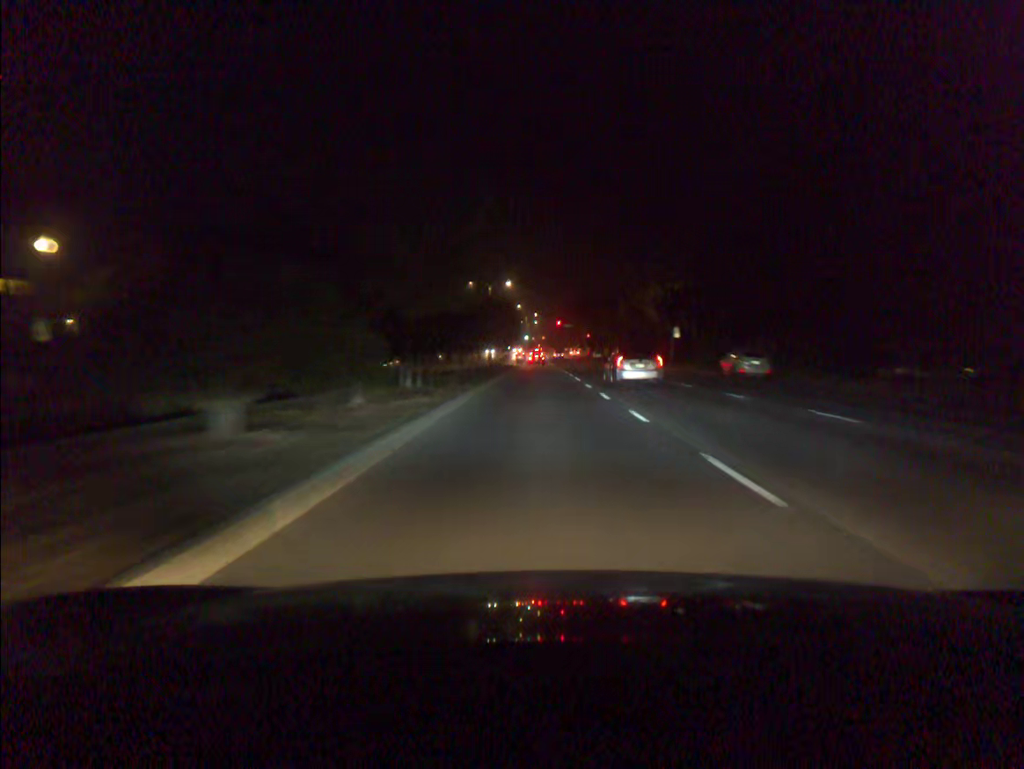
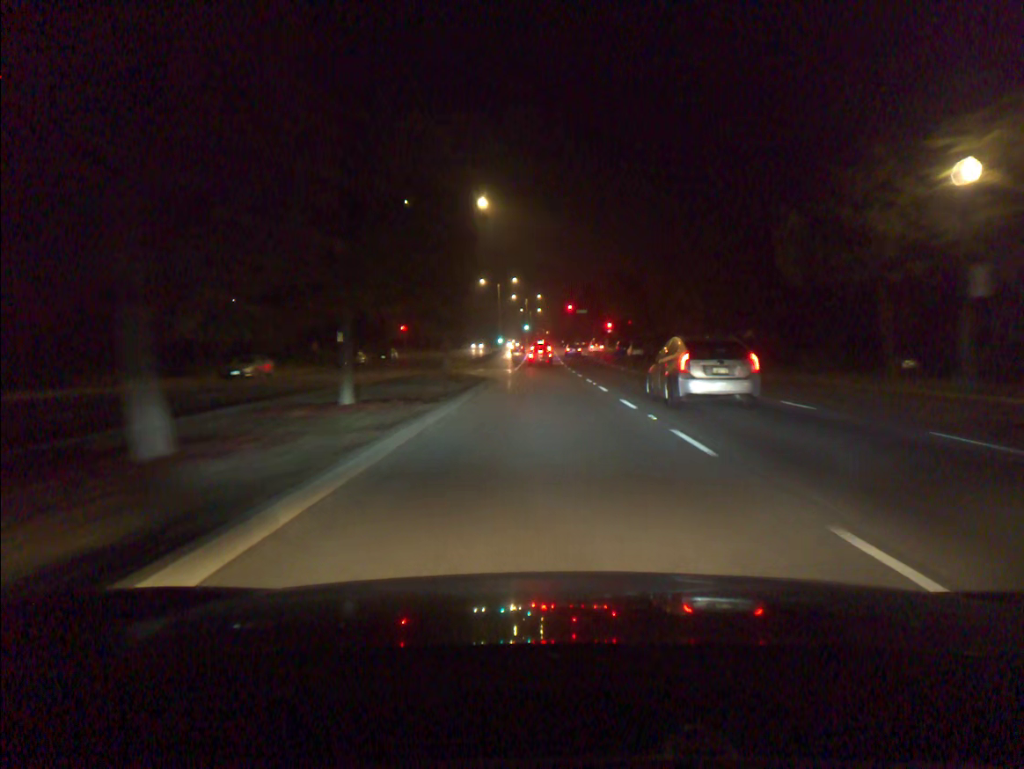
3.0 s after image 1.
(-0.1, +47.8) m; 0°
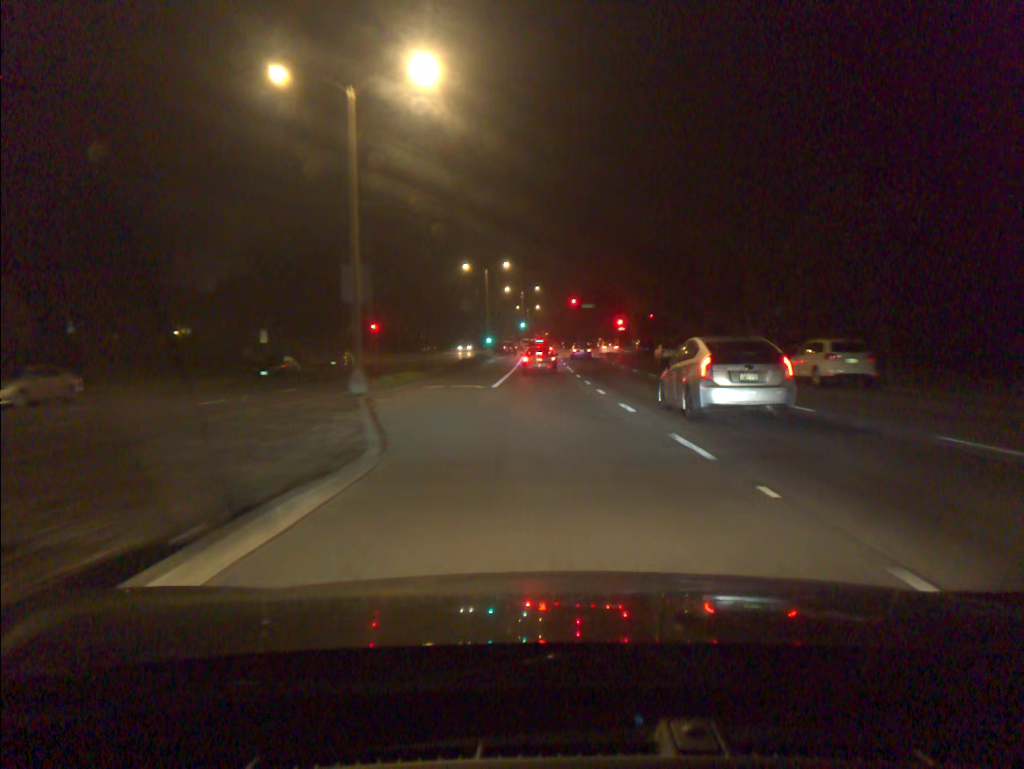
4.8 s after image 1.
(0.0, +21.9) m; 0°
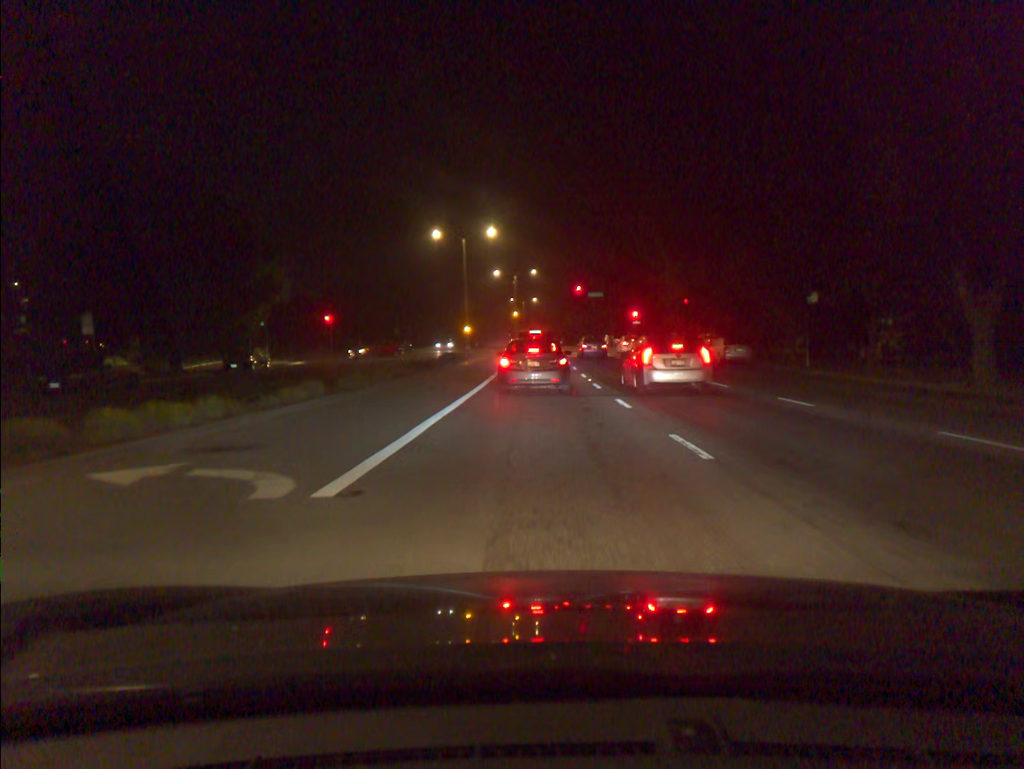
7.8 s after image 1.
(+0.1, +22.5) m; 0°
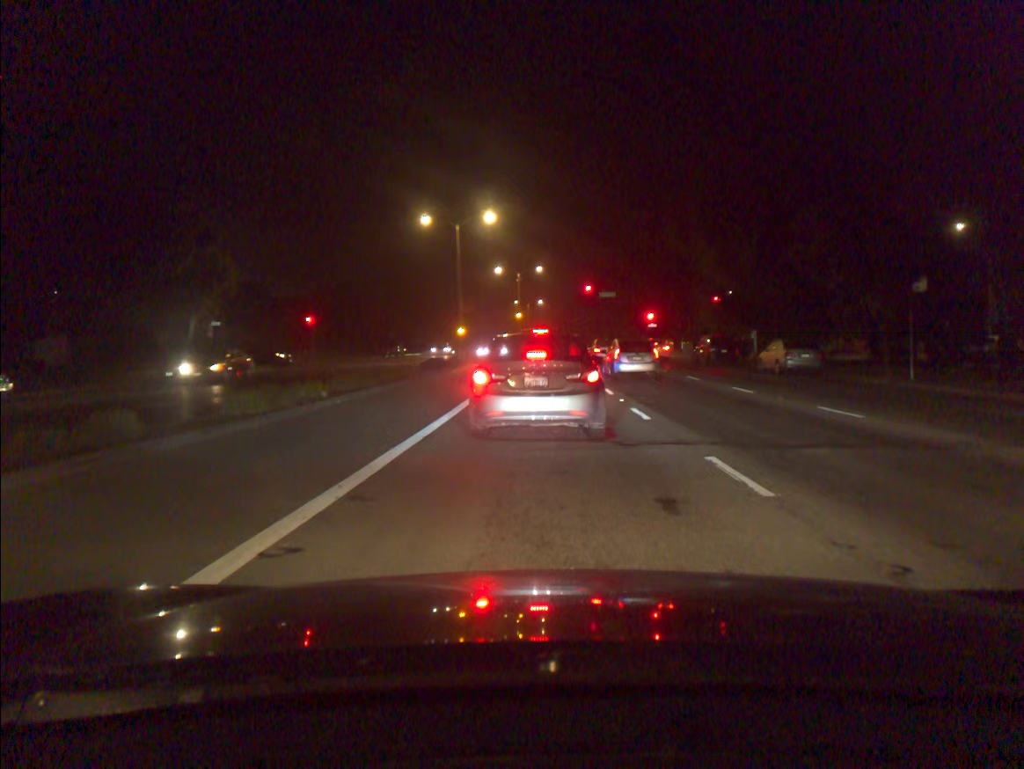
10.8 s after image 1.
(0.0, +9.4) m; -1°
